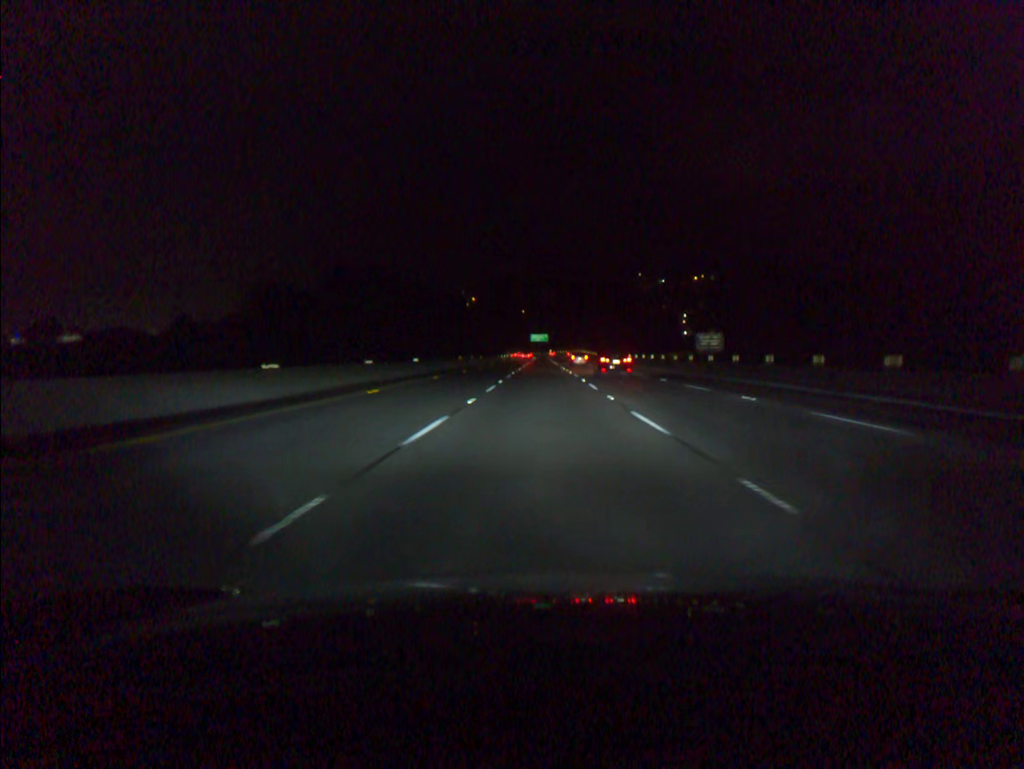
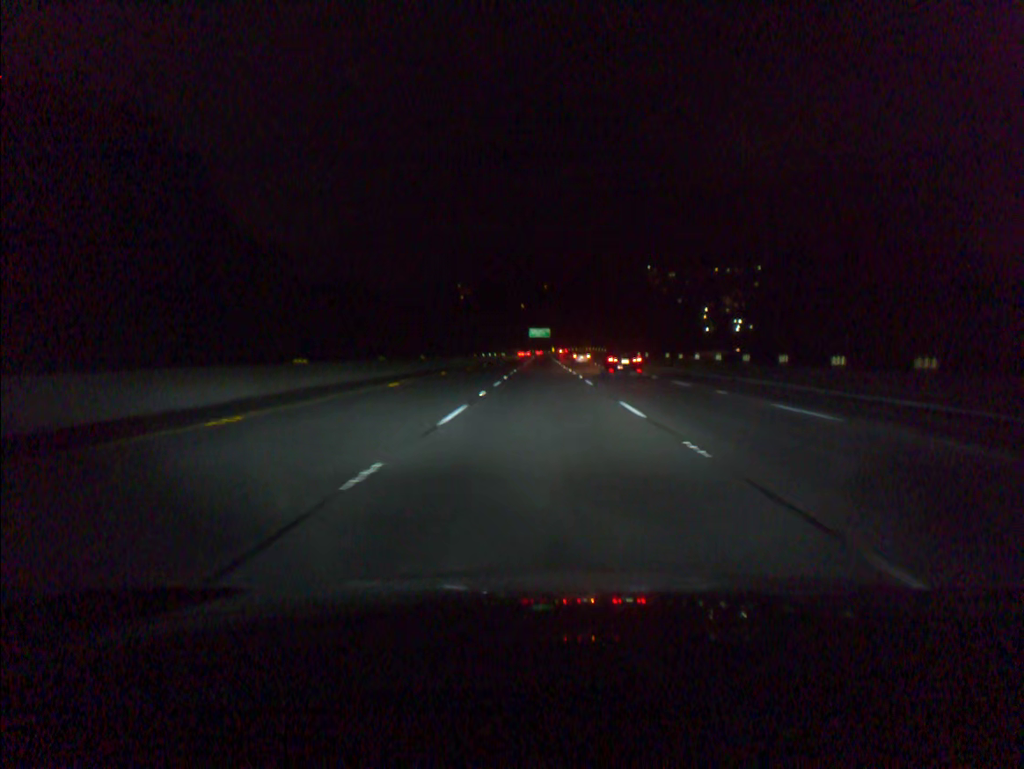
(-0.1, +55.6) m; 0°
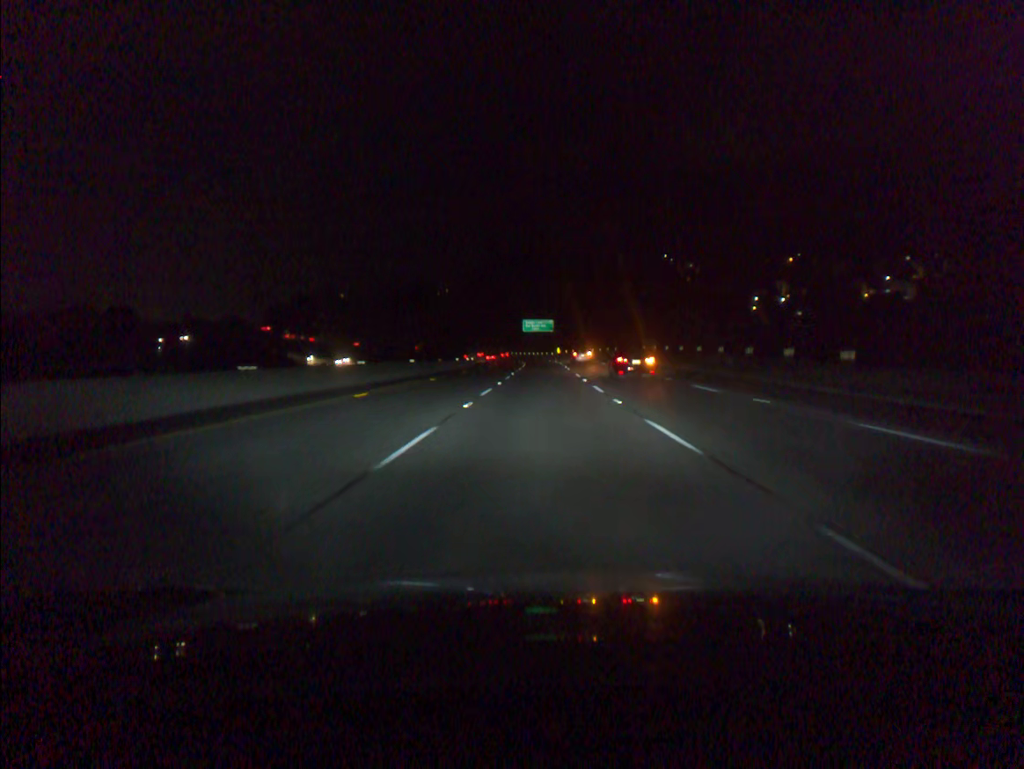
(+0.2, +92.5) m; 0°
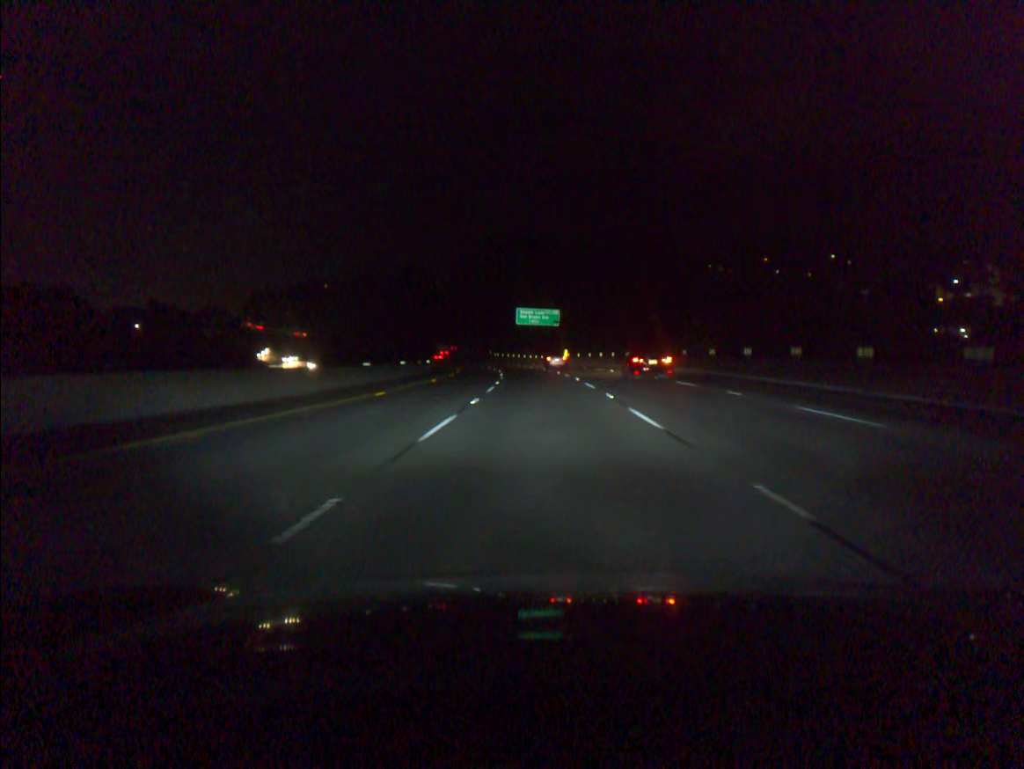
(-0.1, +55.5) m; 0°
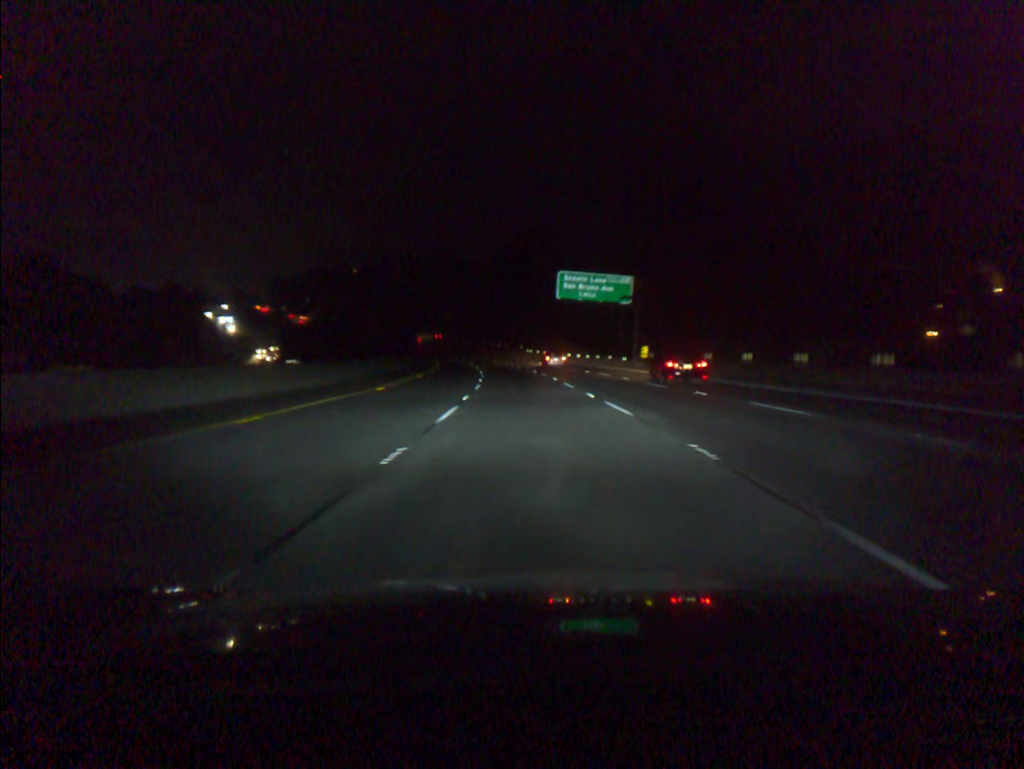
(-1.1, +55.4) m; -3°
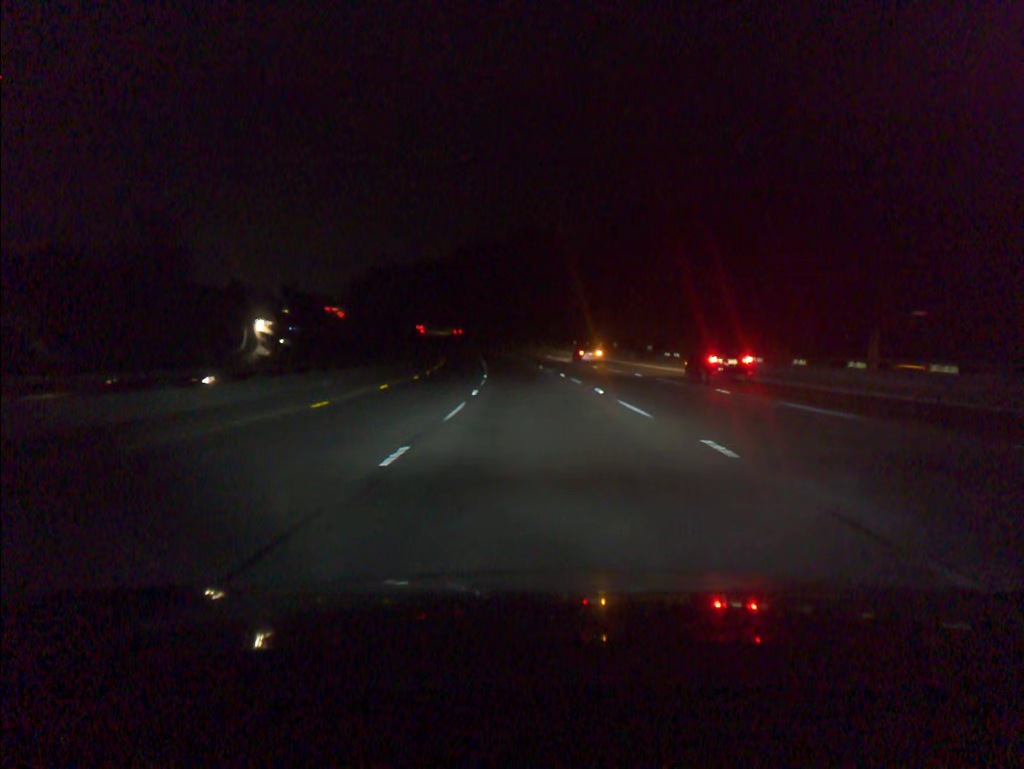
(-4.6, +73.7) m; -7°
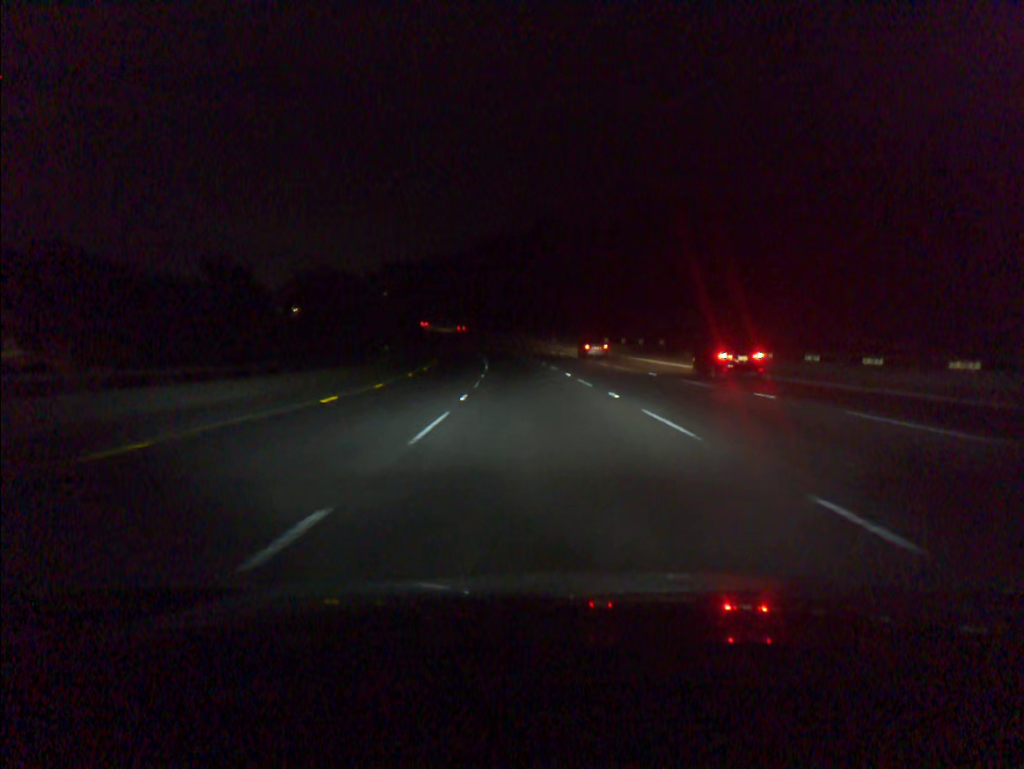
(-0.2, +18.5) m; -1°
